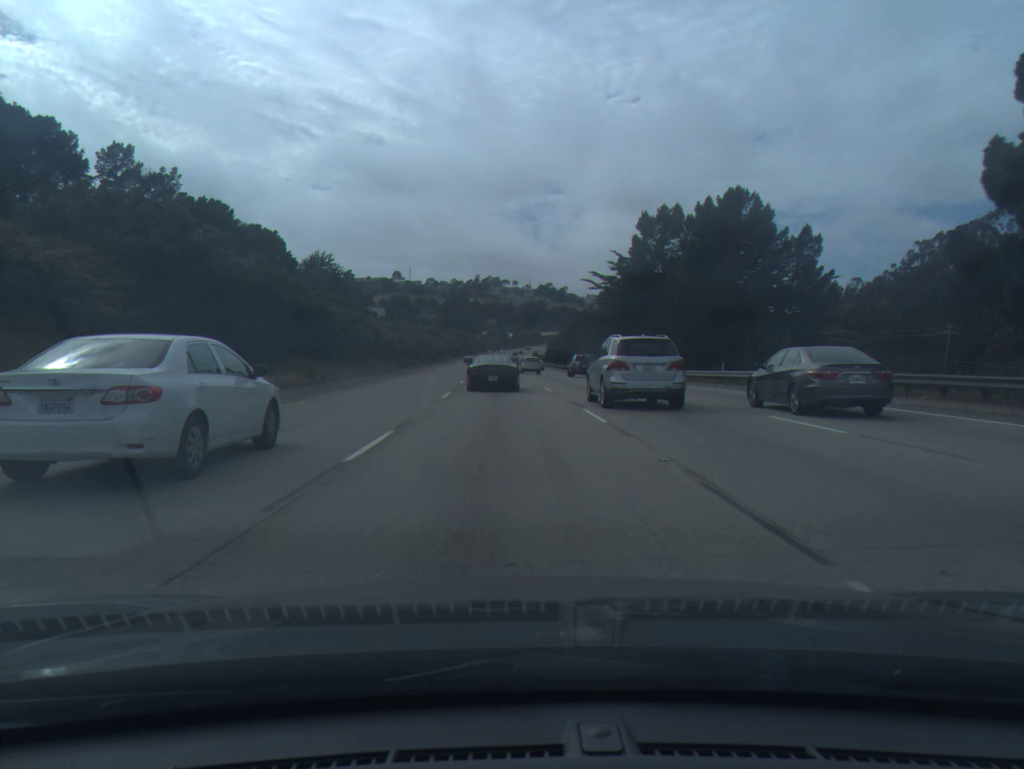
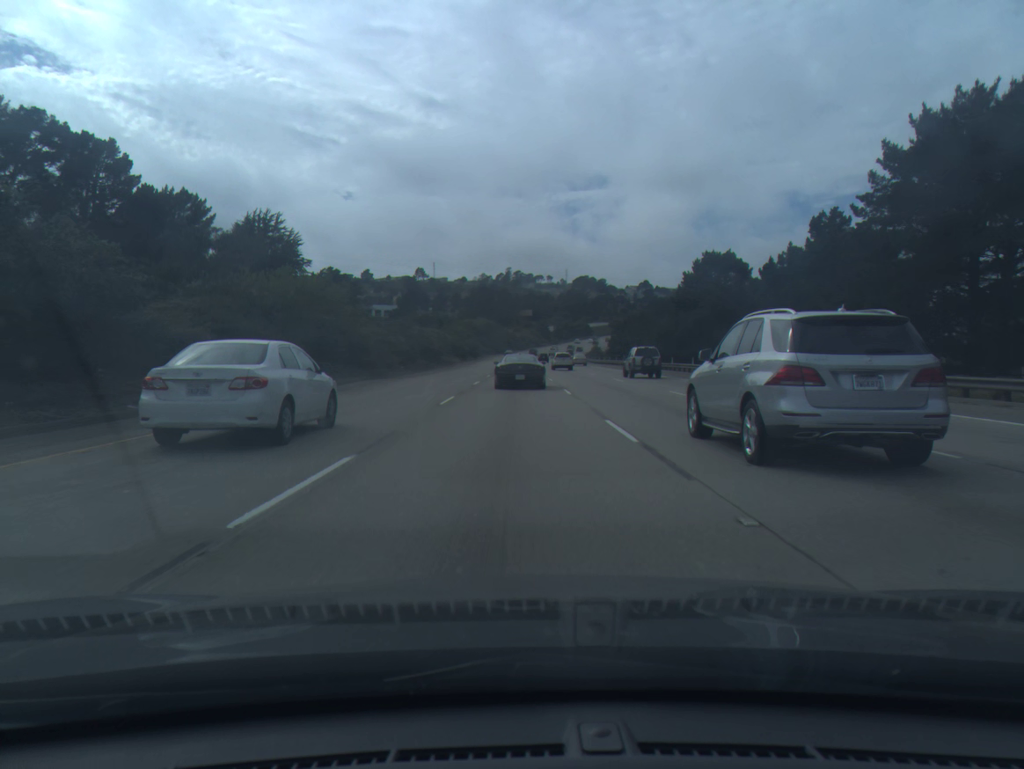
(-3.1, +91.3) m; -3°
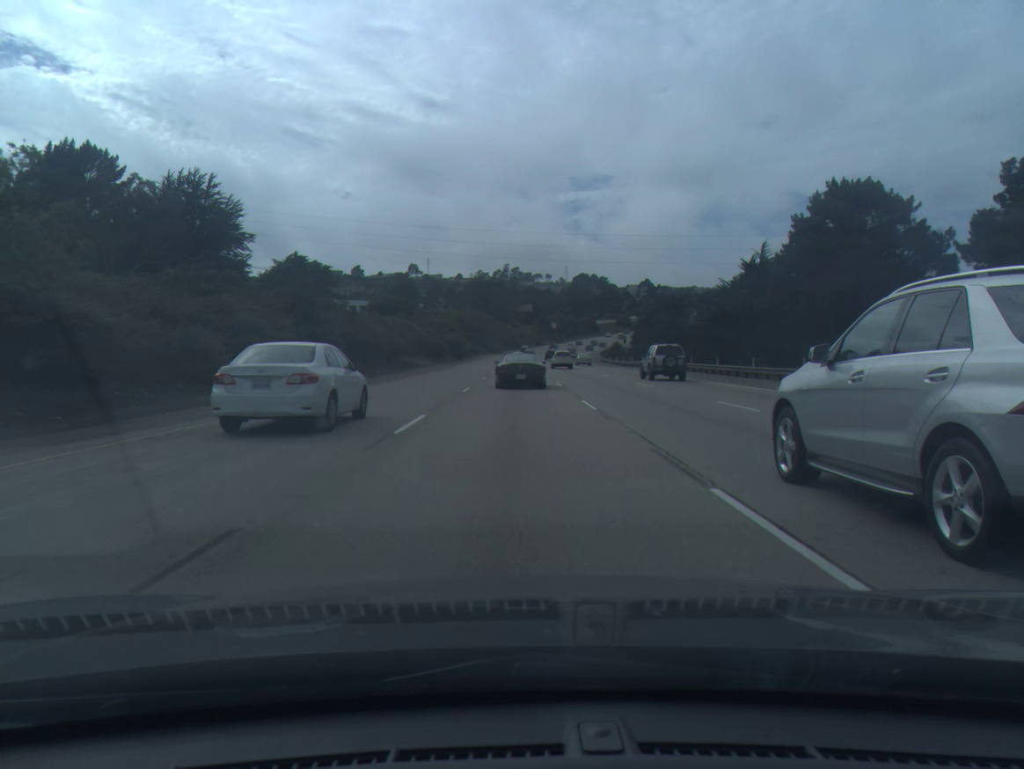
(0.0, +37.1) m; 0°
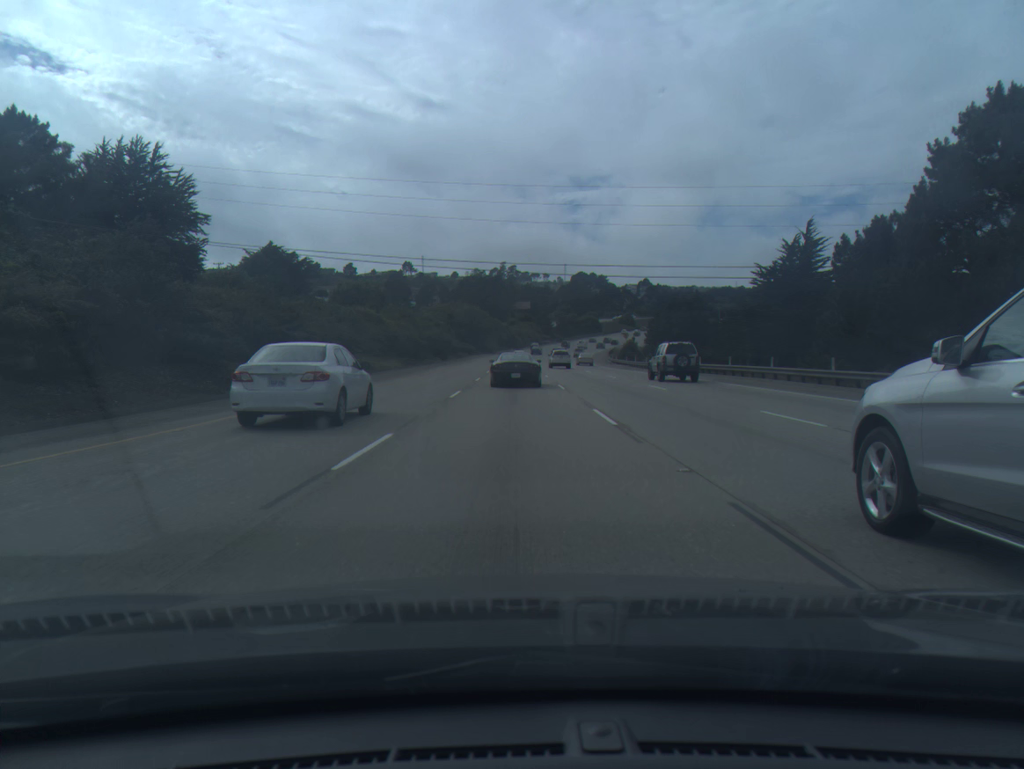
(0.0, +18.6) m; 0°
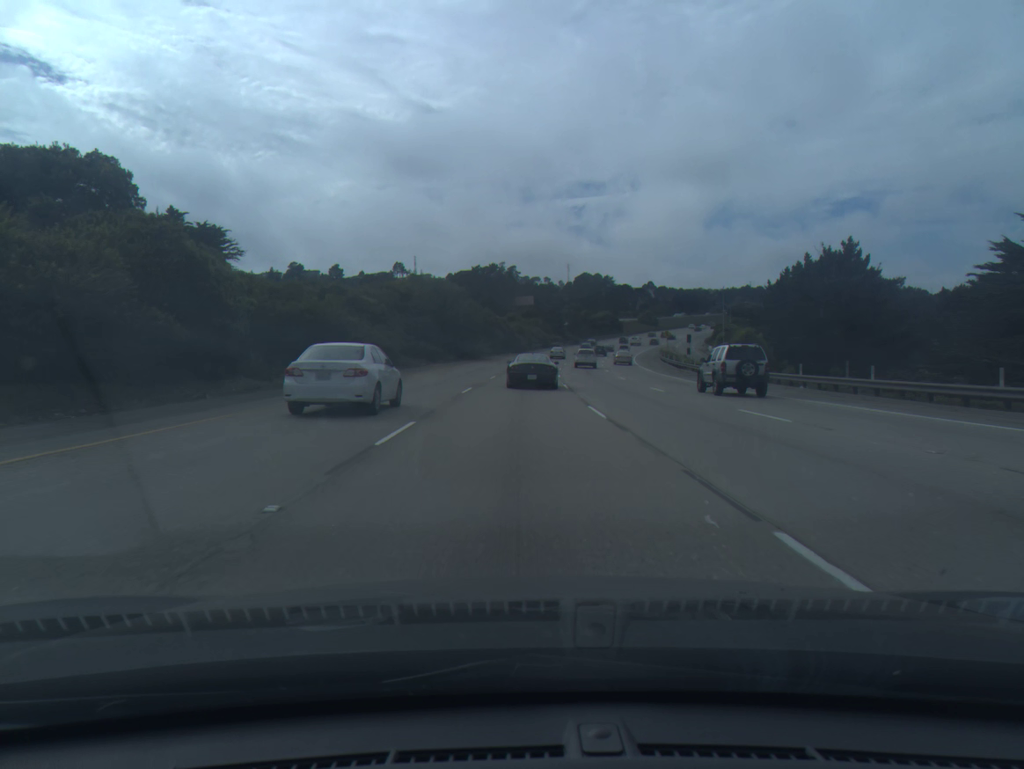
(-0.1, +56.0) m; 0°
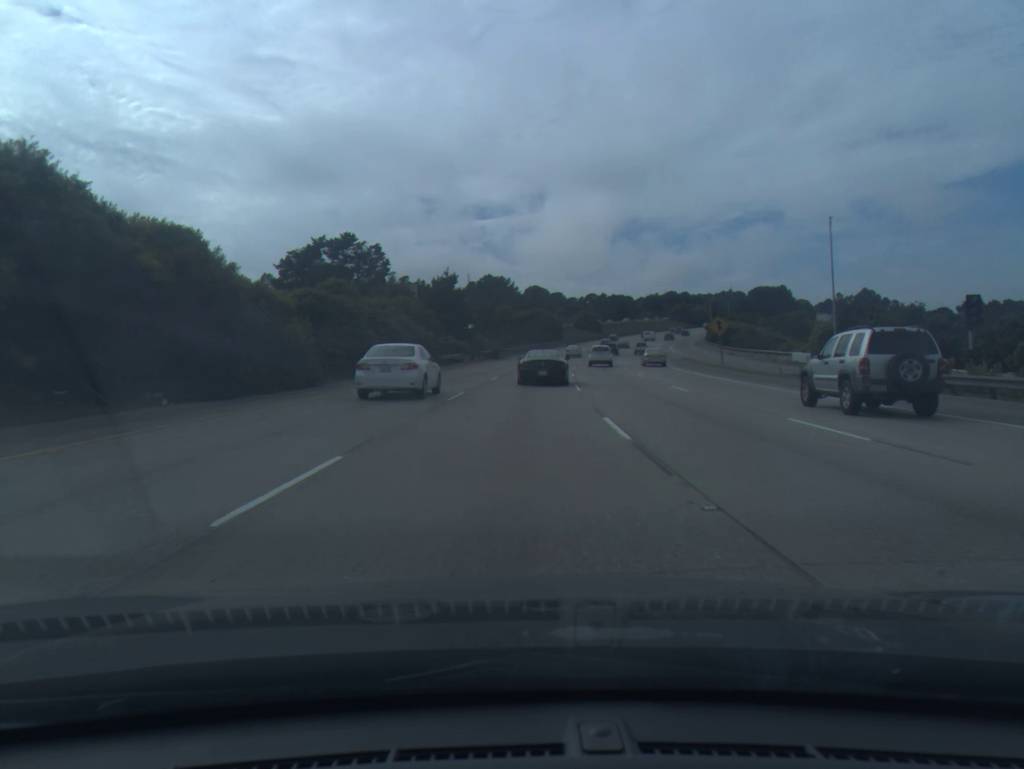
(+4.6, +92.2) m; +7°
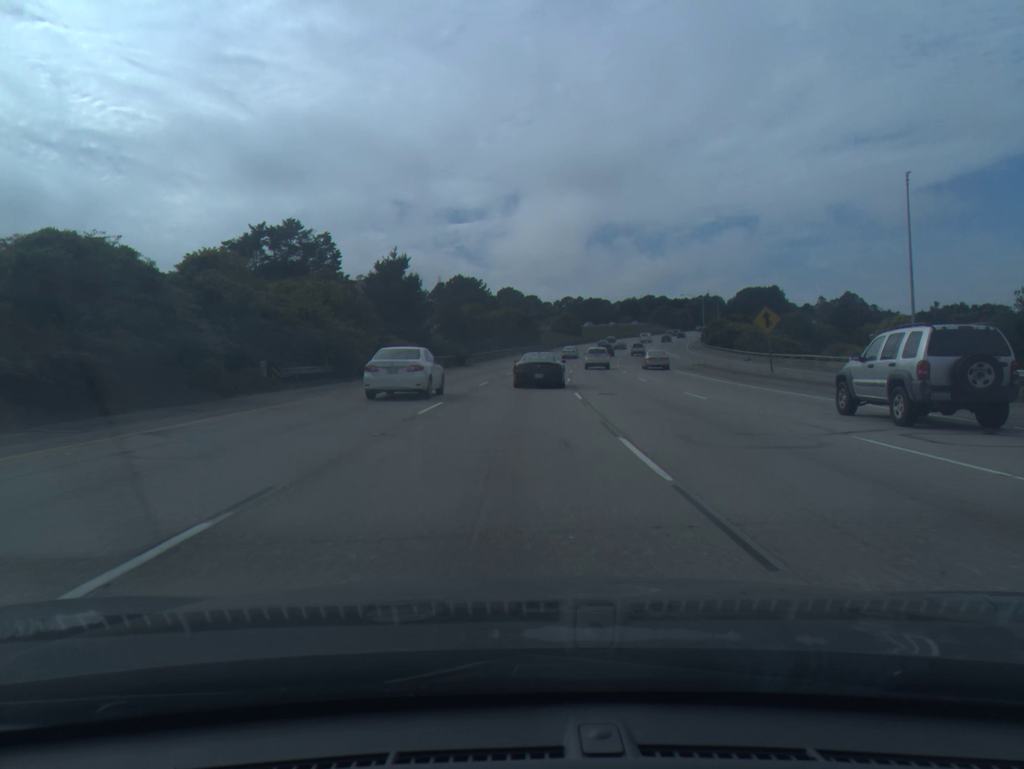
(+0.3, +18.3) m; +2°
